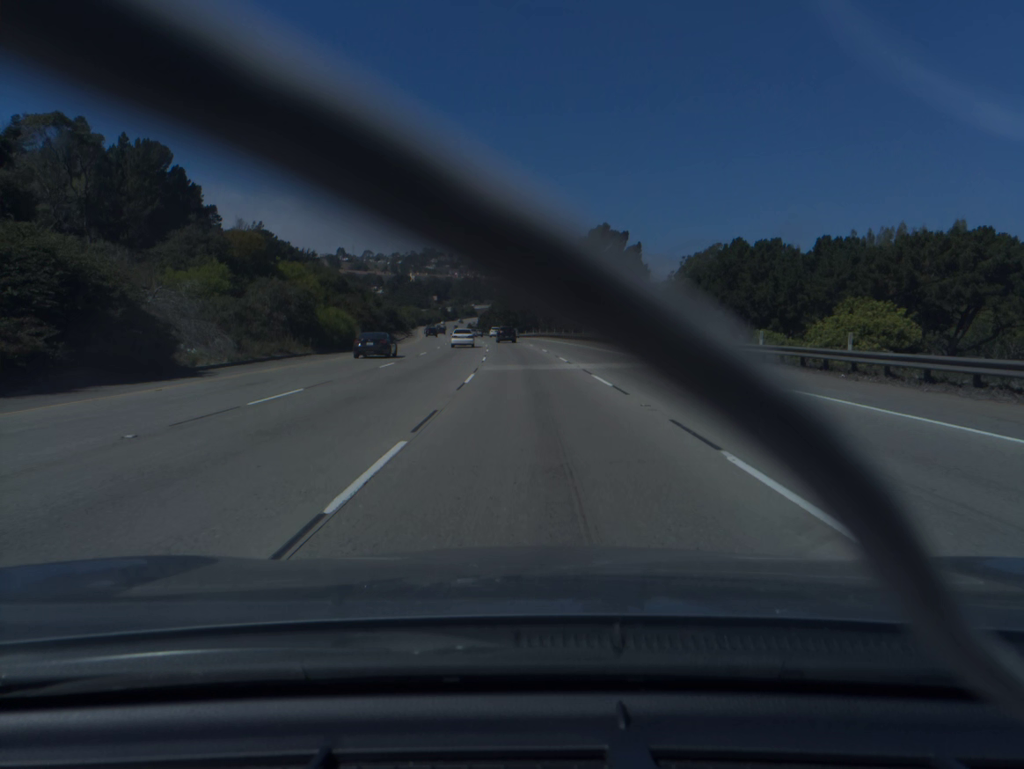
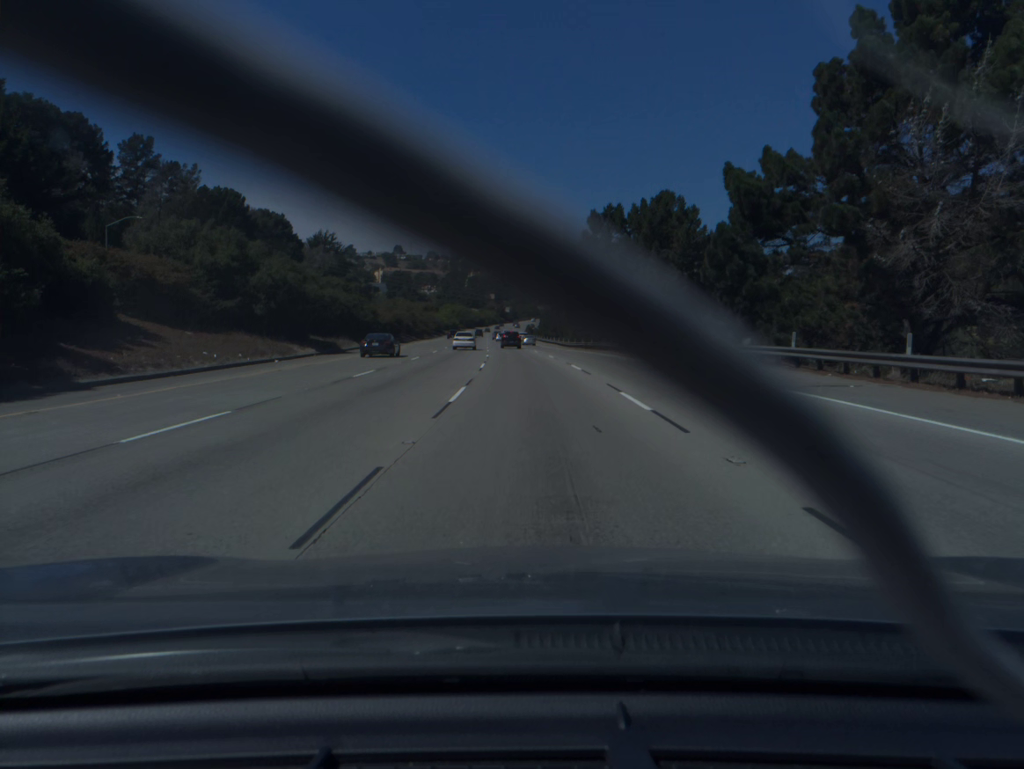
(-3.3, +78.4) m; -5°
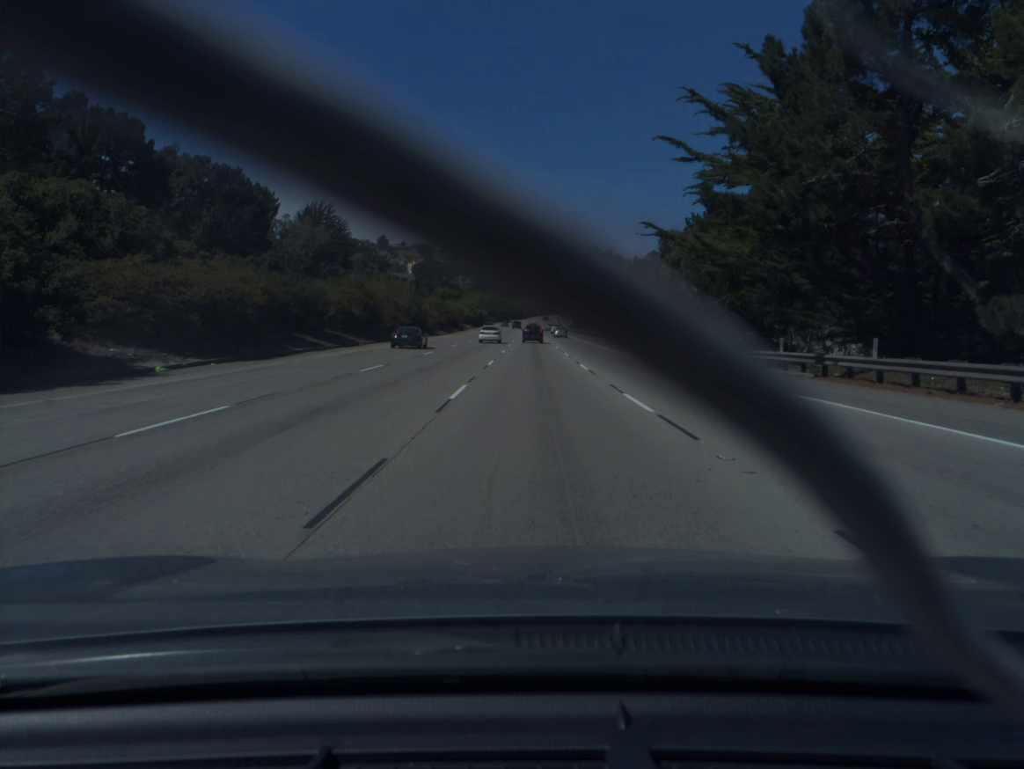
(-1.7, +58.4) m; -3°
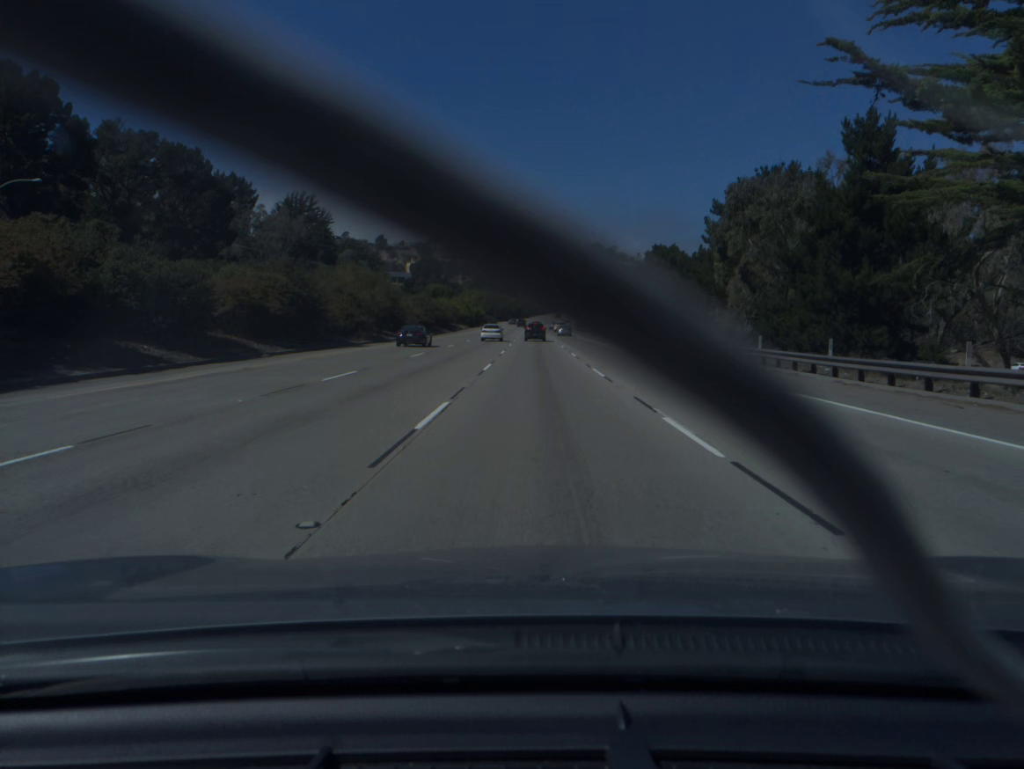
(-0.1, +19.4) m; 0°
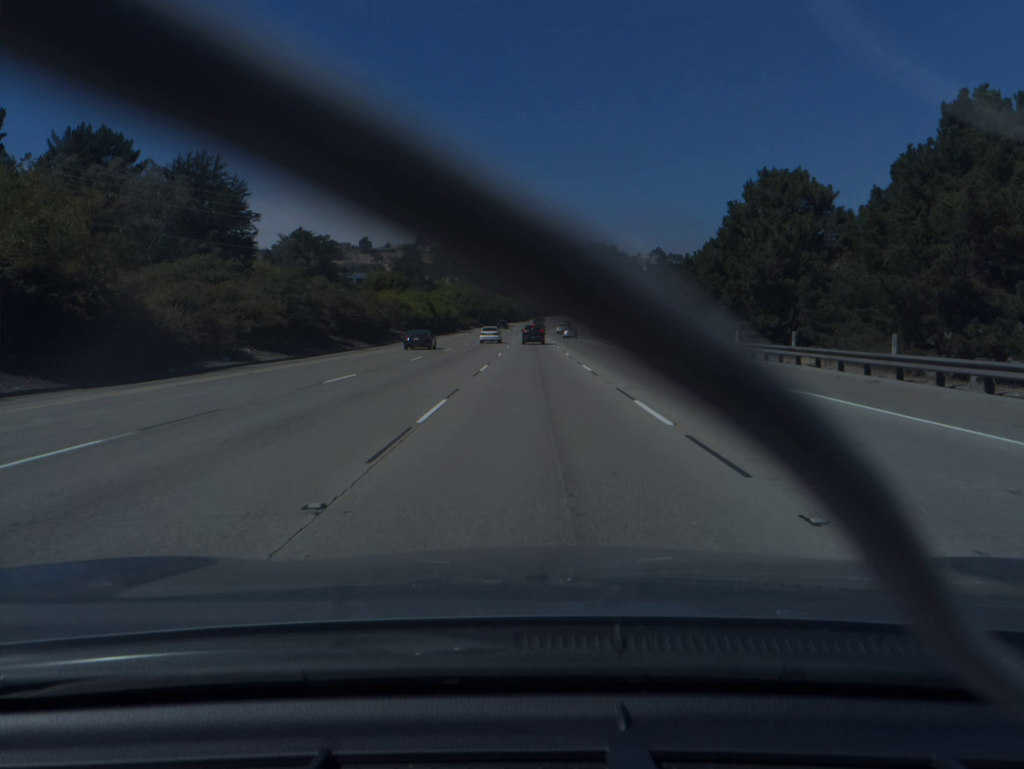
(+0.1, +57.5) m; 0°
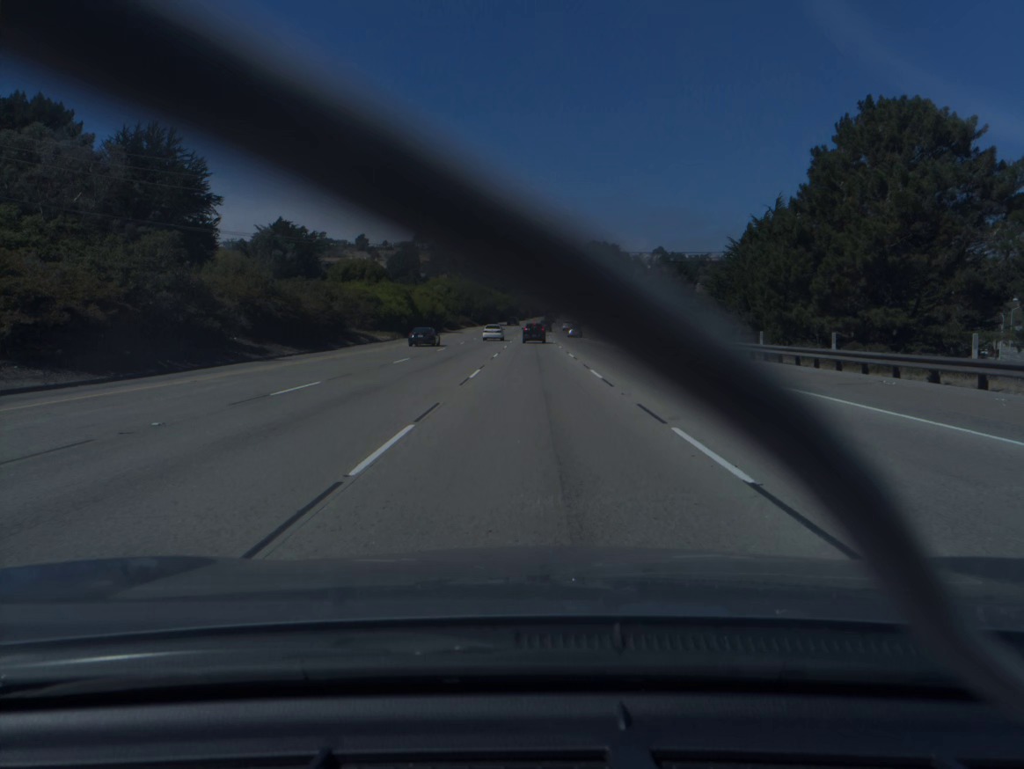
(0.0, +18.9) m; 0°
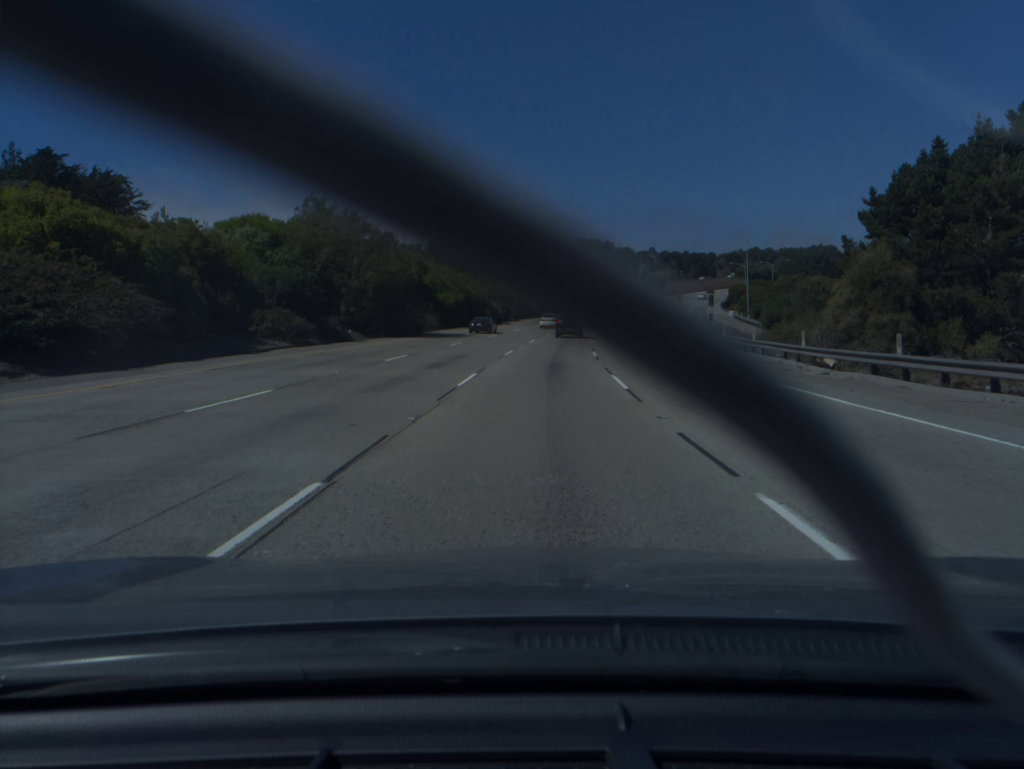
(+0.2, +91.9) m; +1°
